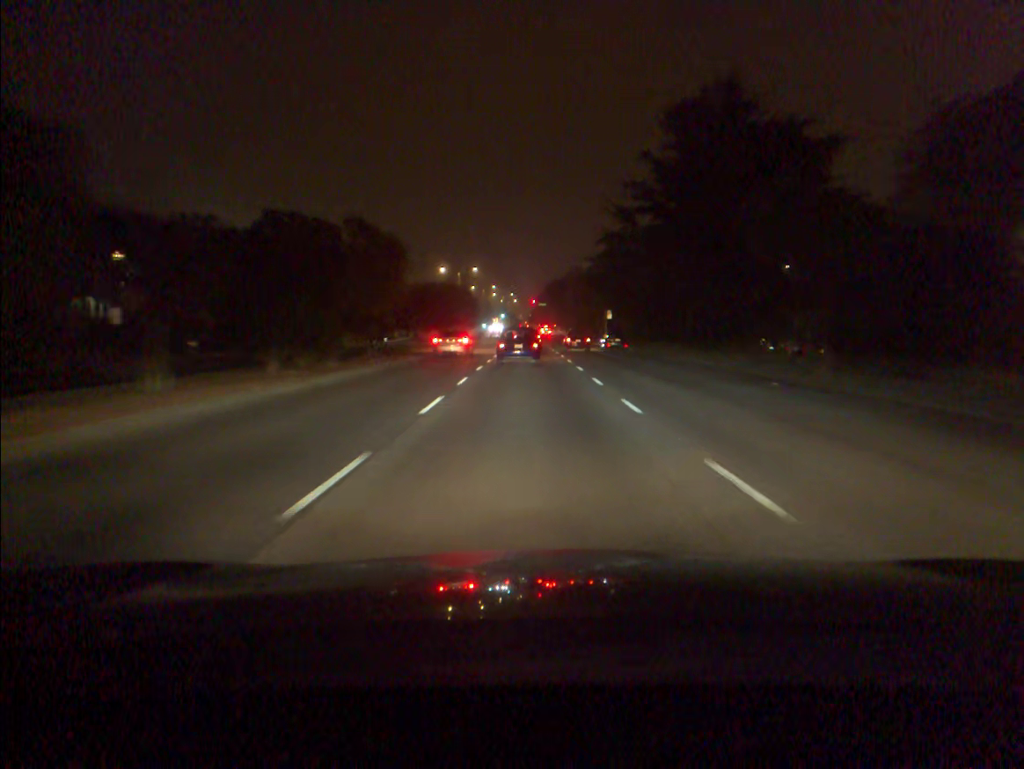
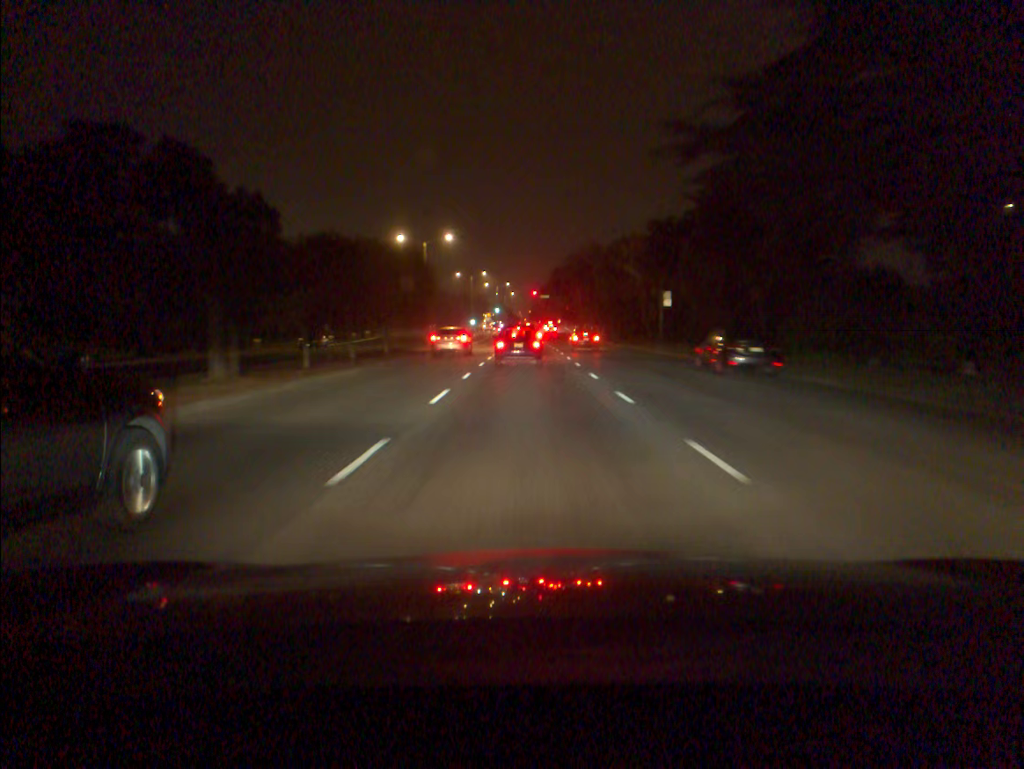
(0.0, +34.8) m; 0°
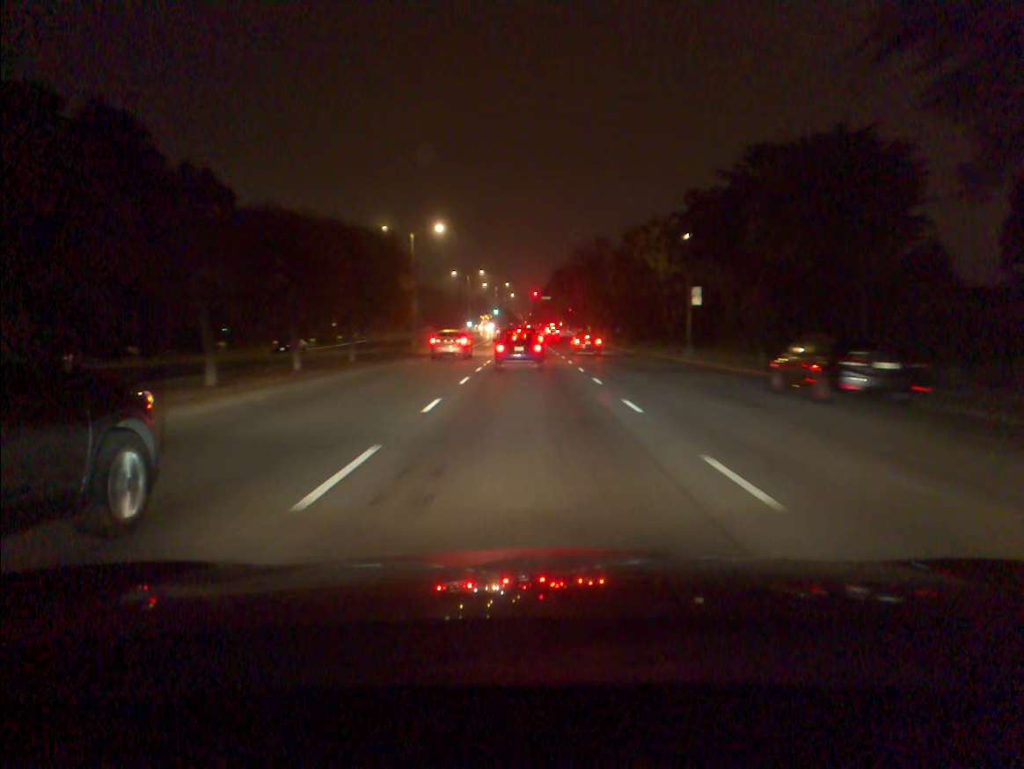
(0.0, +8.3) m; 0°
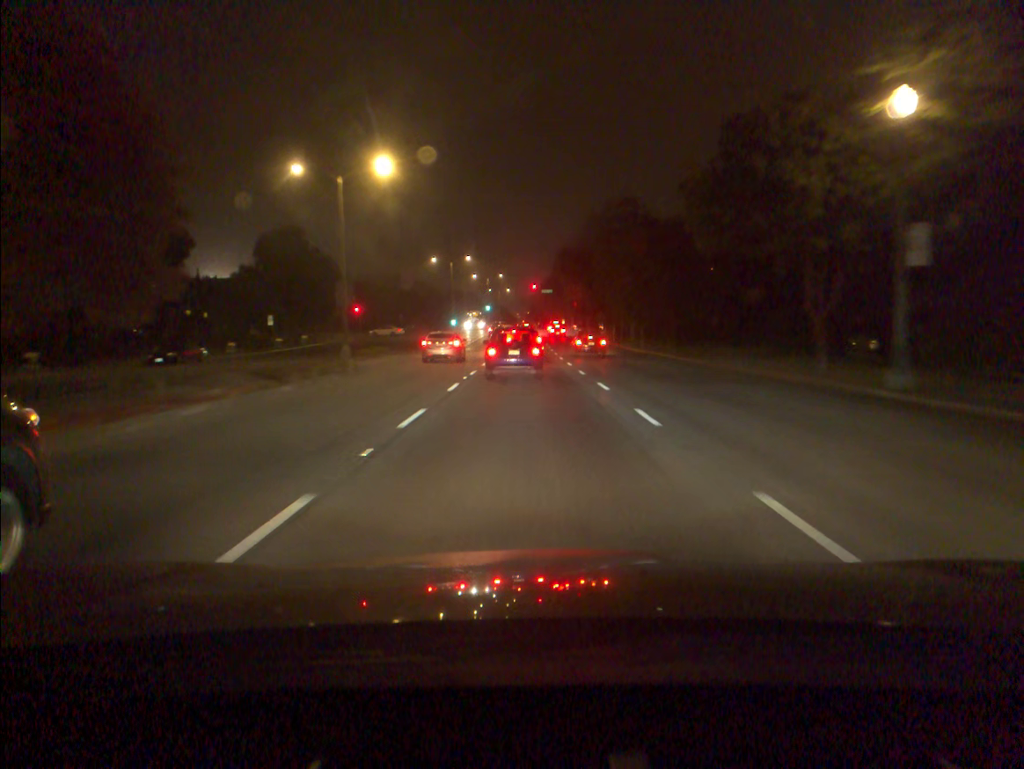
(0.0, +23.3) m; 0°
